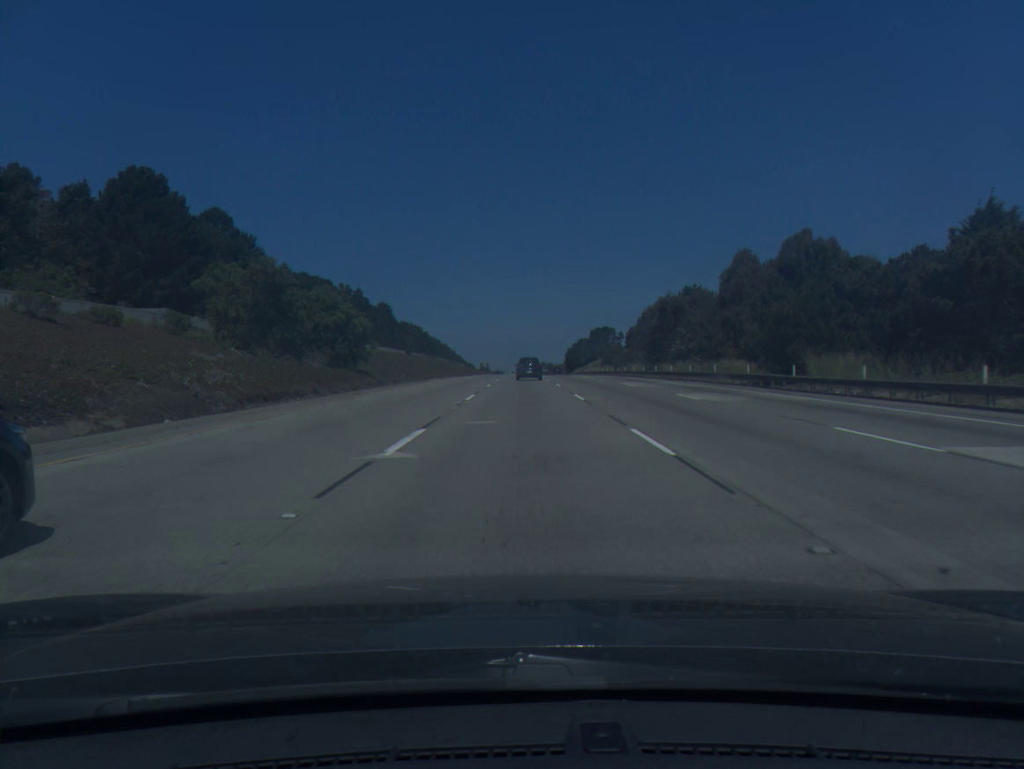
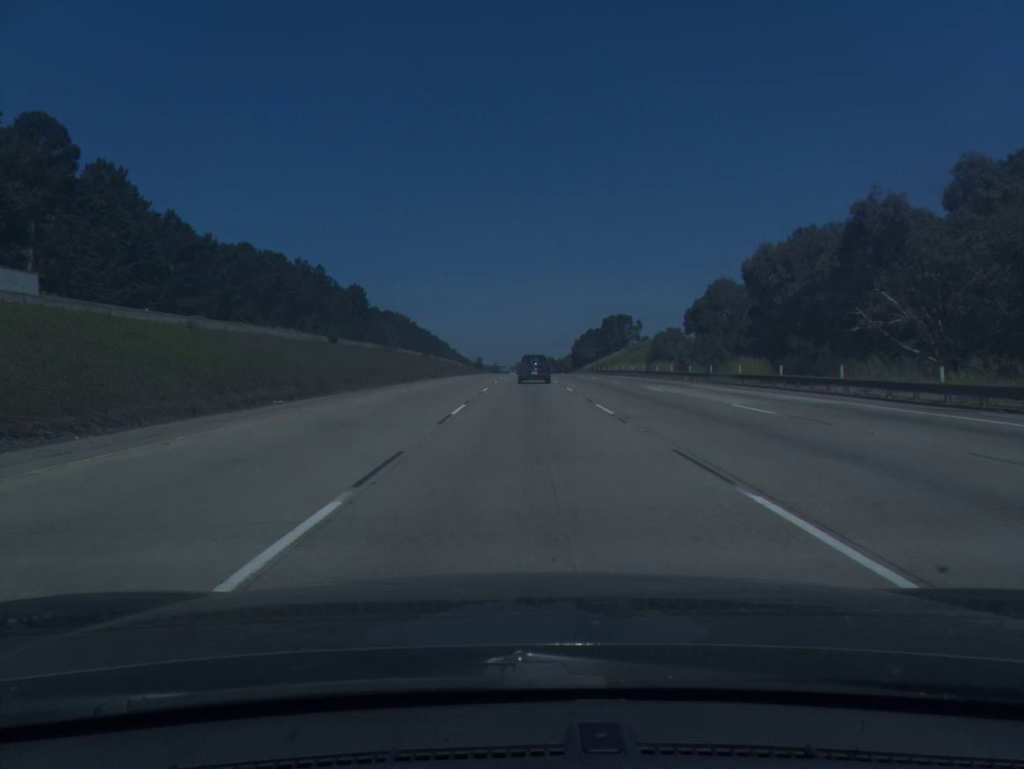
(-0.1, +50.5) m; 0°
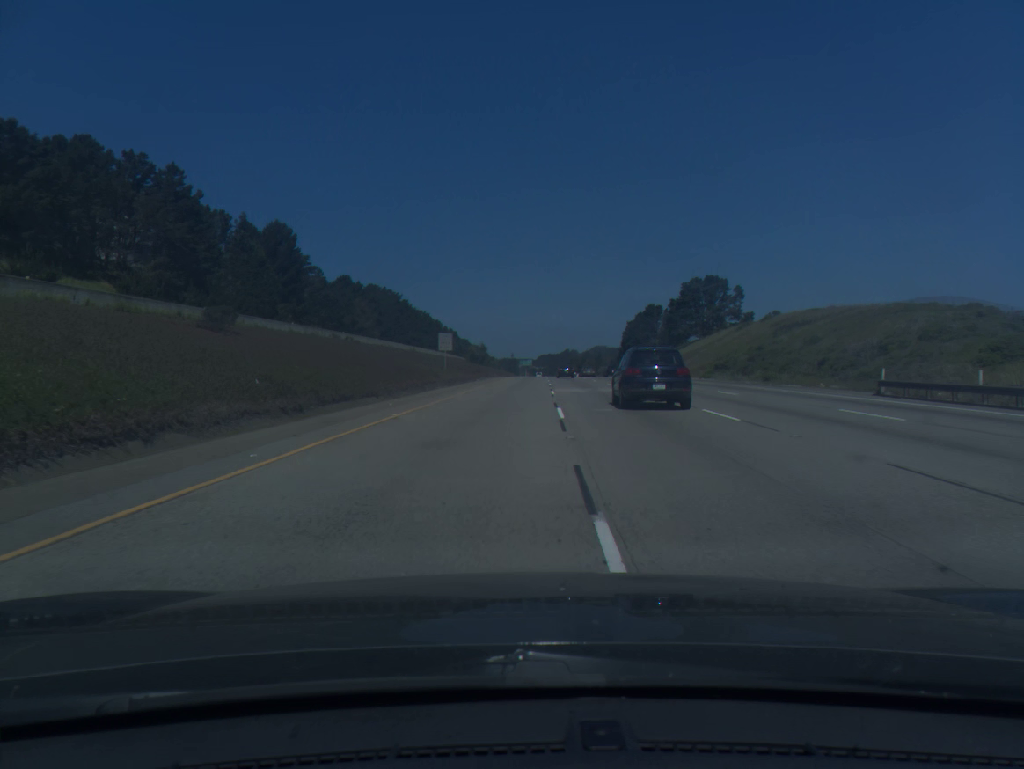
(-1.7, +103.1) m; -2°
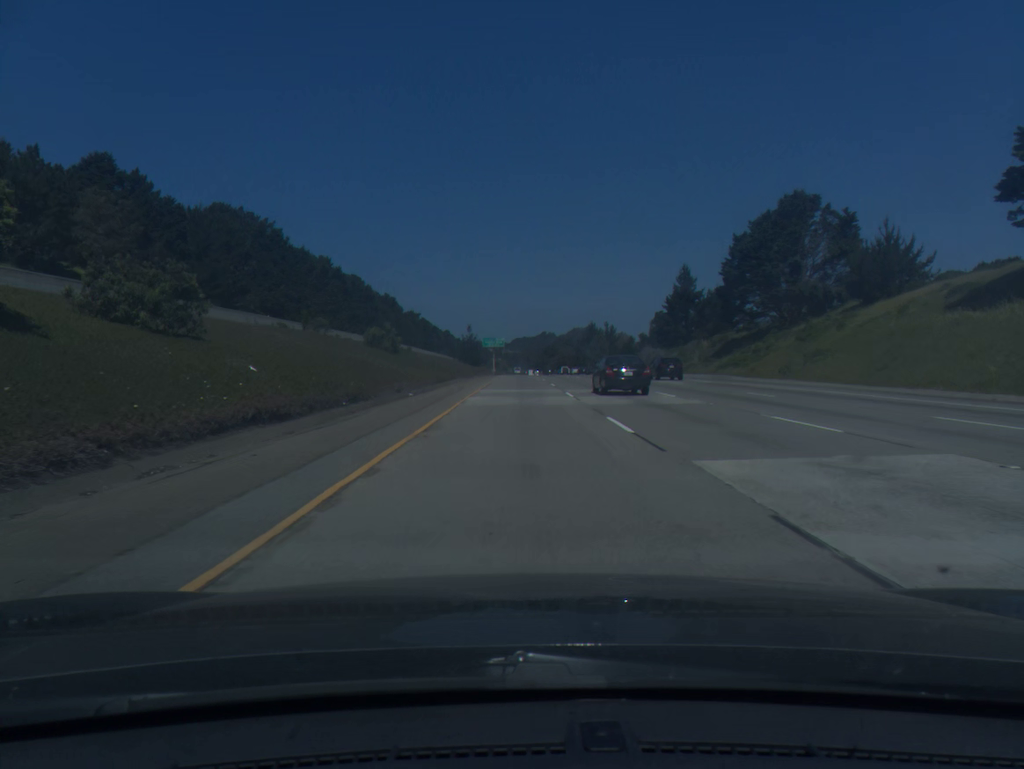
(+2.6, +134.7) m; +2°
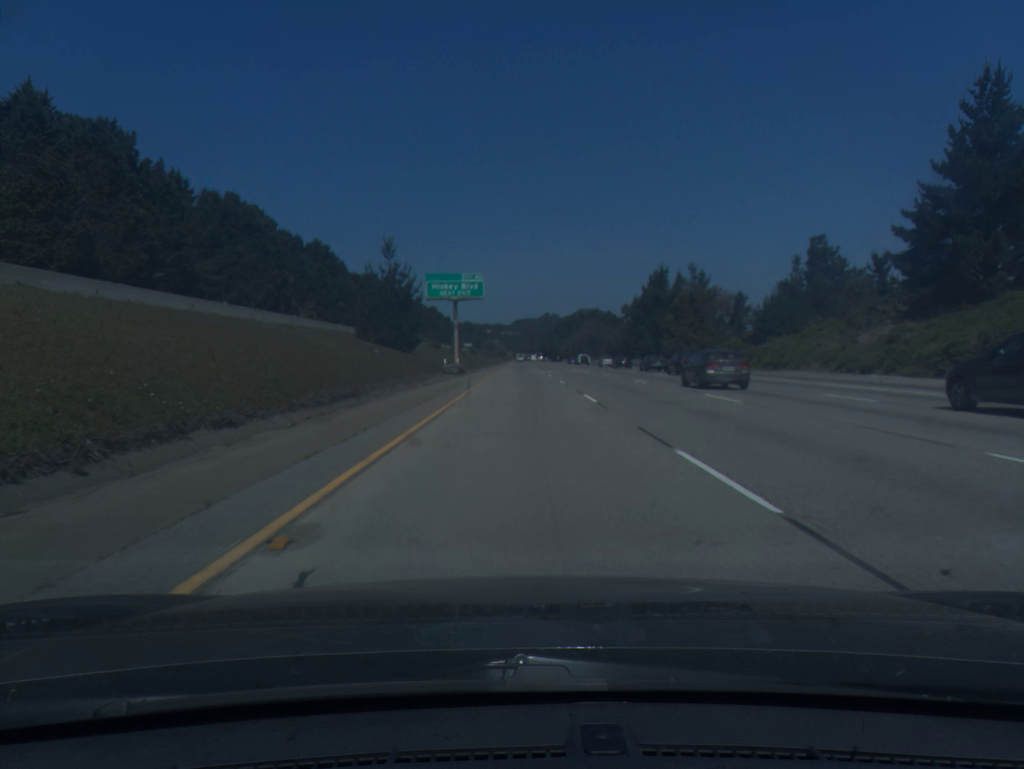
(-0.1, +110.0) m; 0°
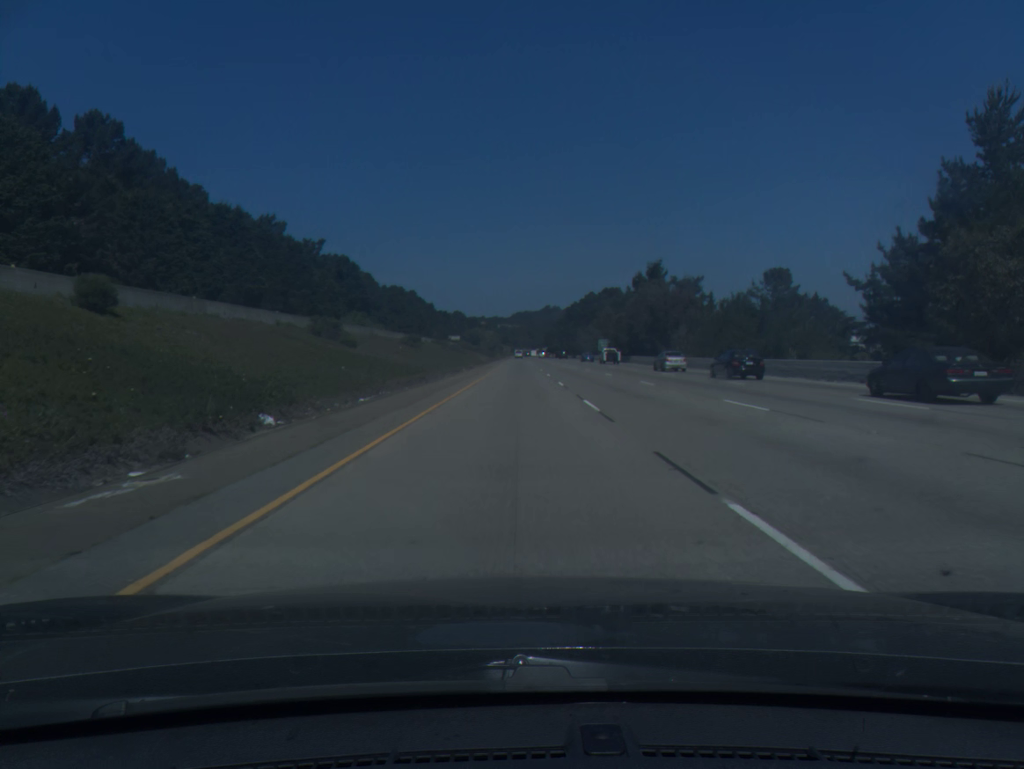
(+0.5, +105.8) m; 0°
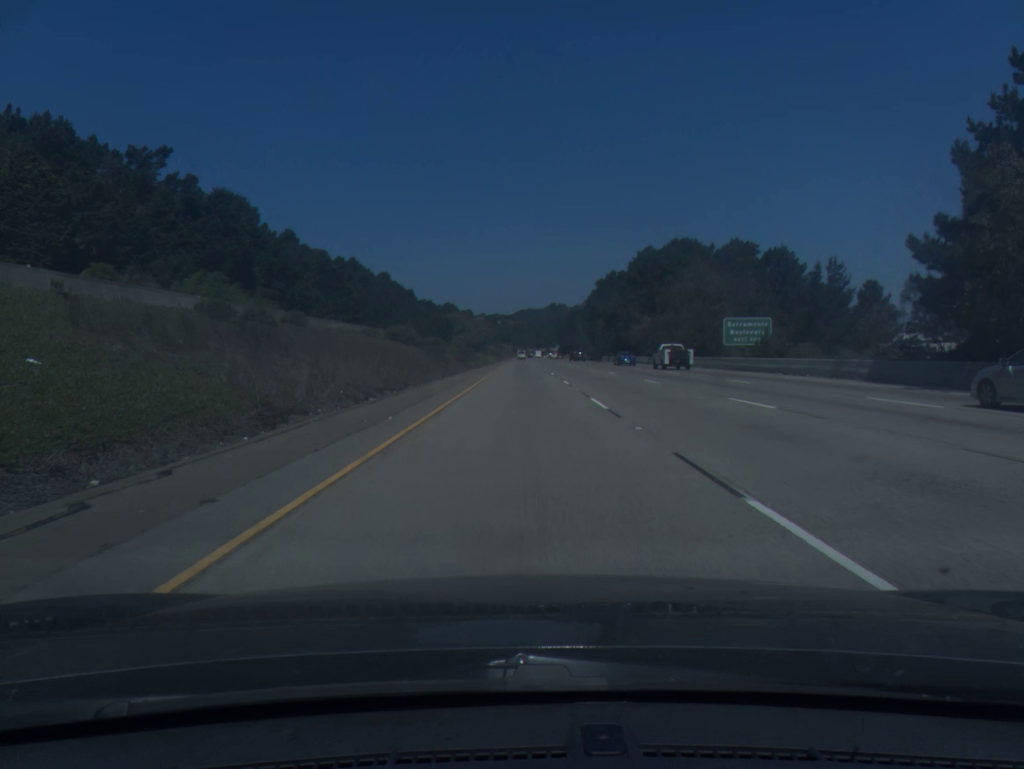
(-0.3, +102.2) m; 0°
